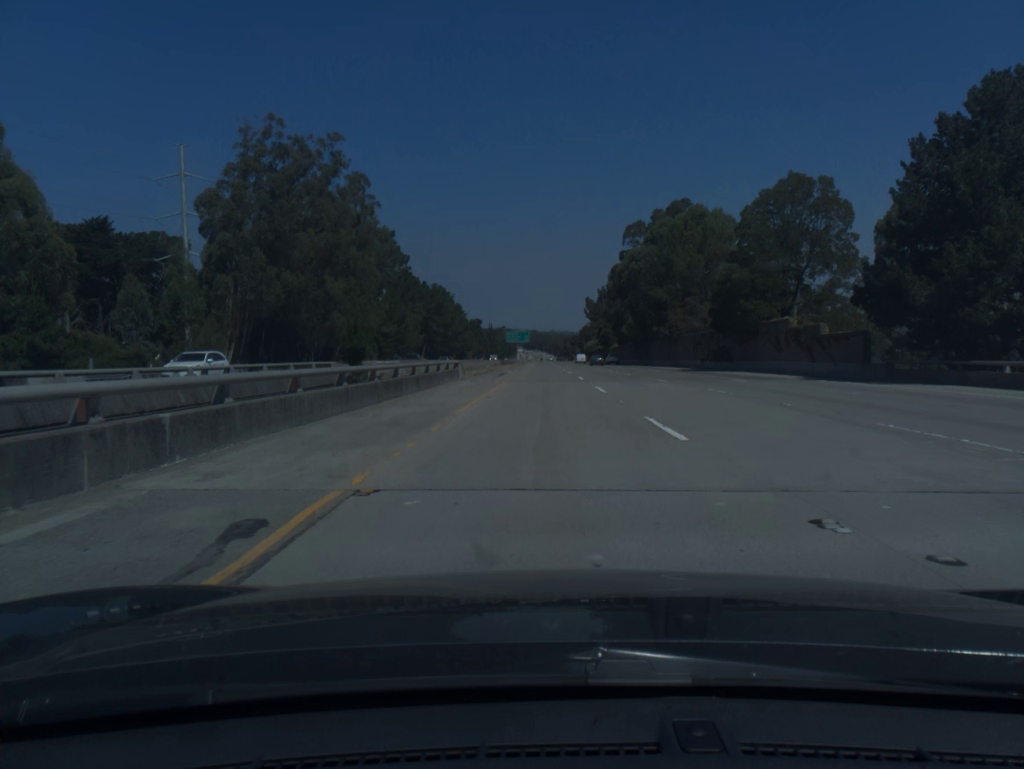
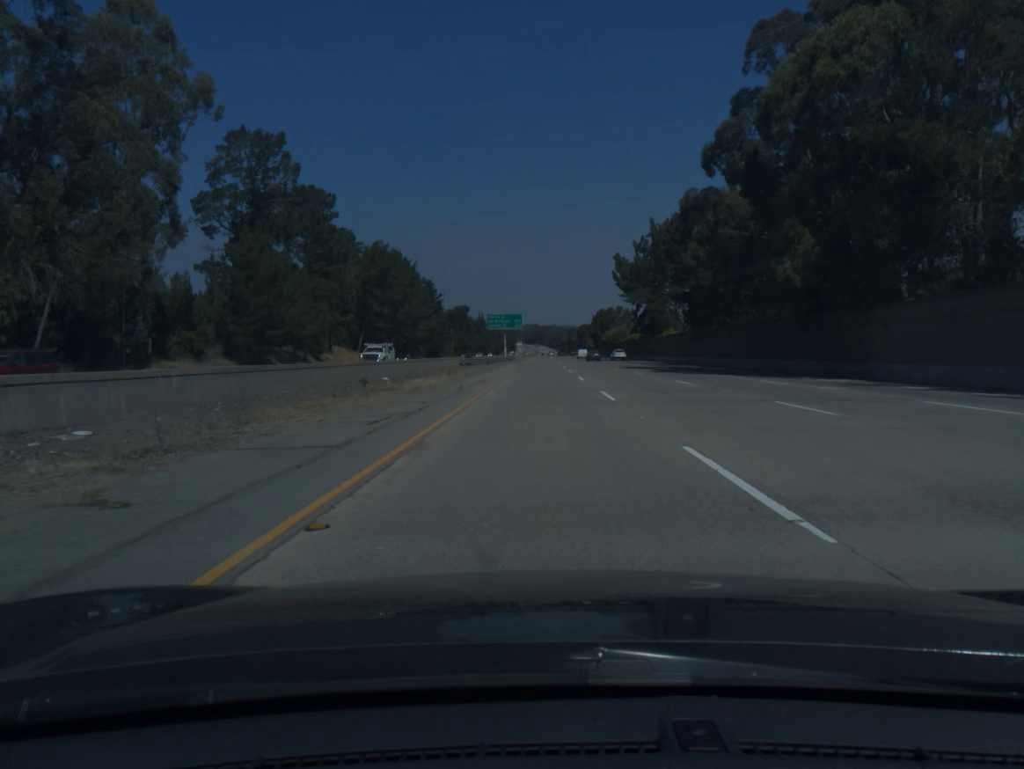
(+0.1, +79.0) m; 0°
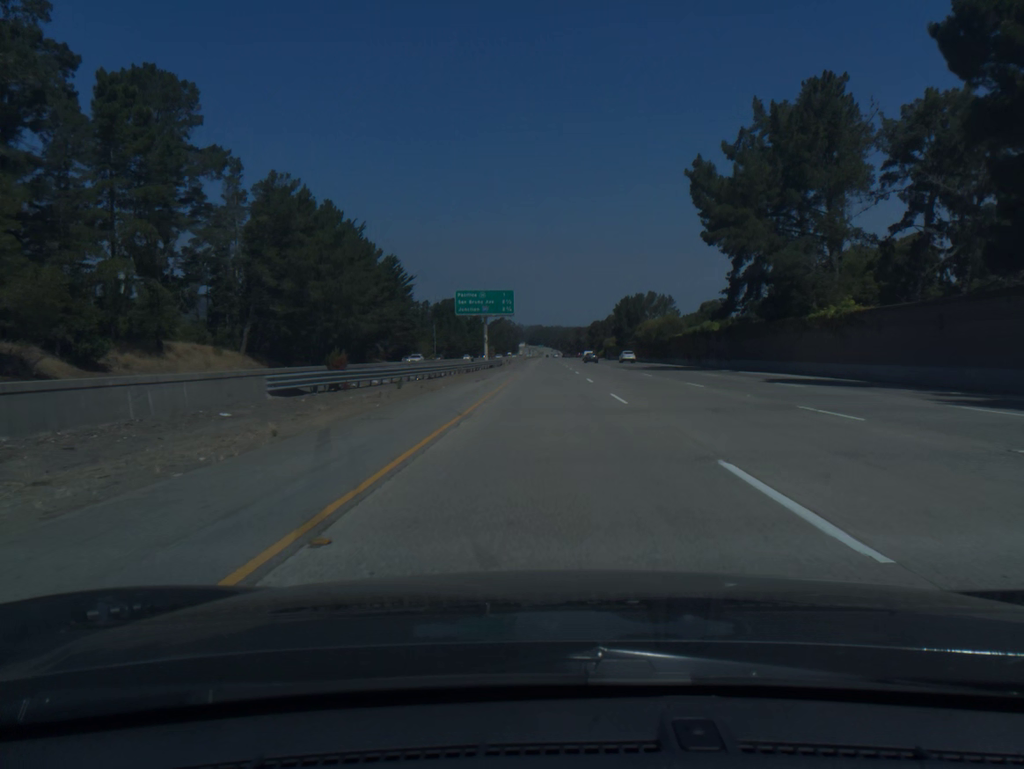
(-0.1, +59.3) m; 0°
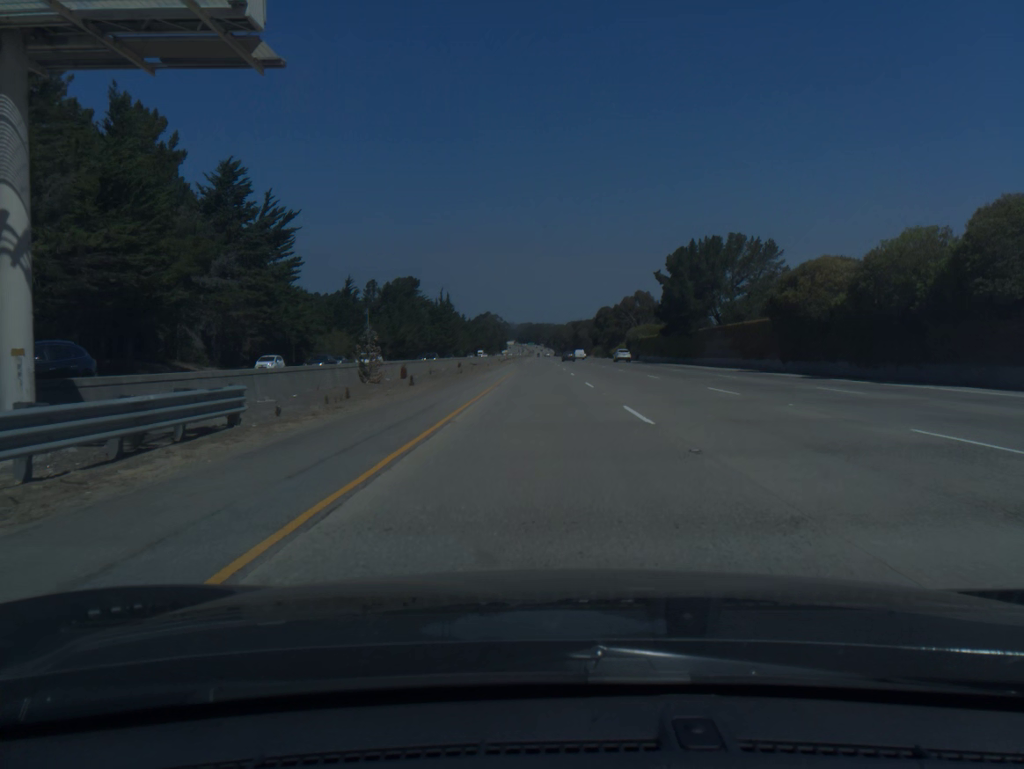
(+0.5, +79.1) m; +1°
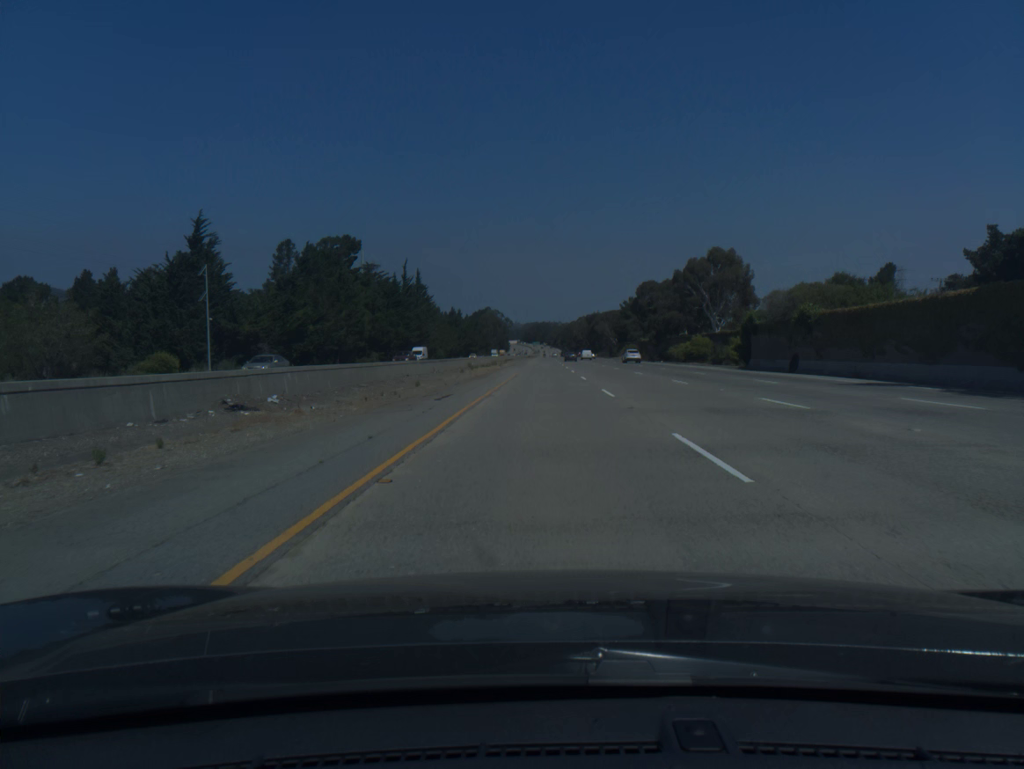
(-0.3, +78.9) m; 0°
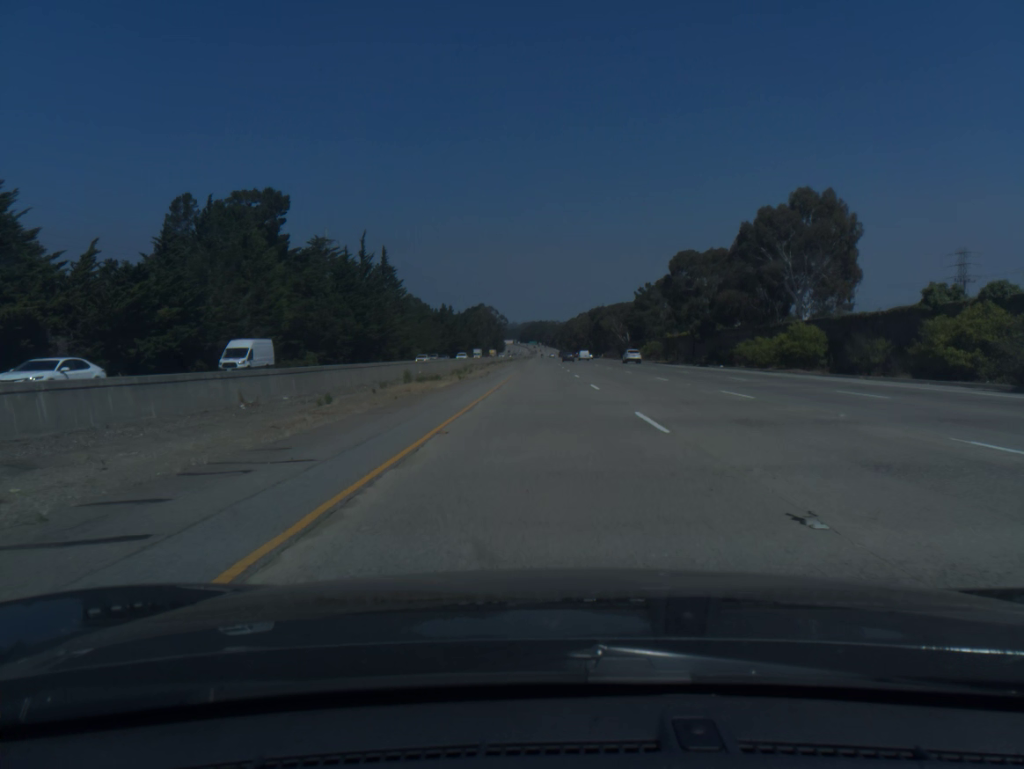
(+0.1, +39.4) m; 0°
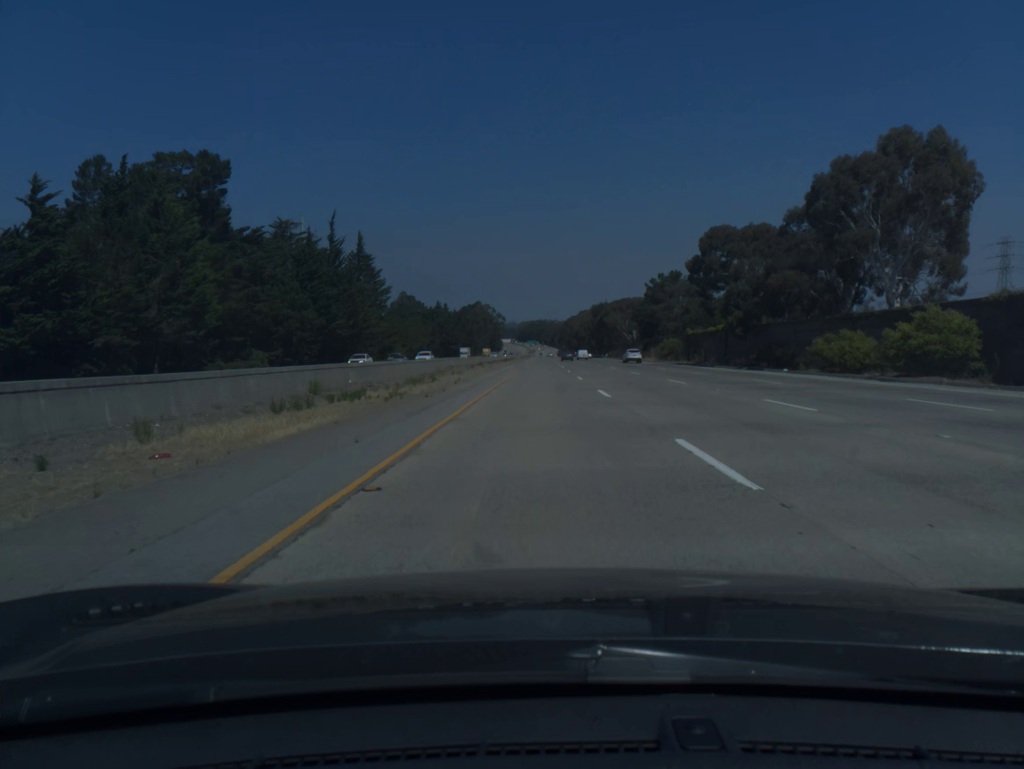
(0.0, +19.7) m; 0°
